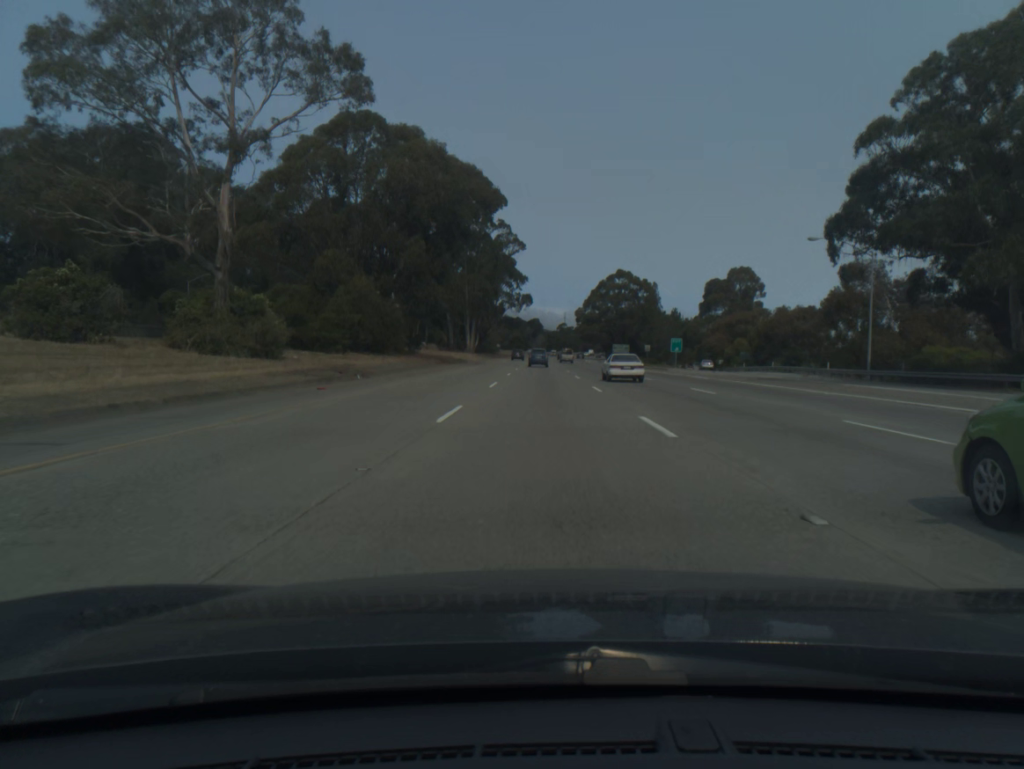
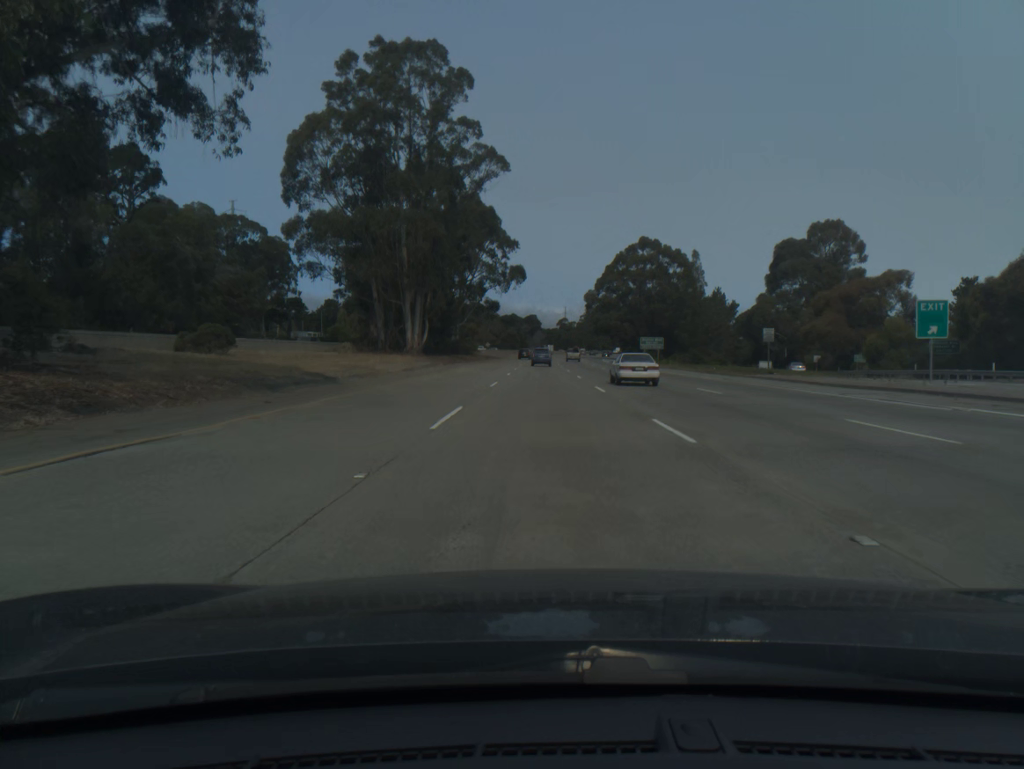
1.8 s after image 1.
(-0.1, +59.1) m; 0°
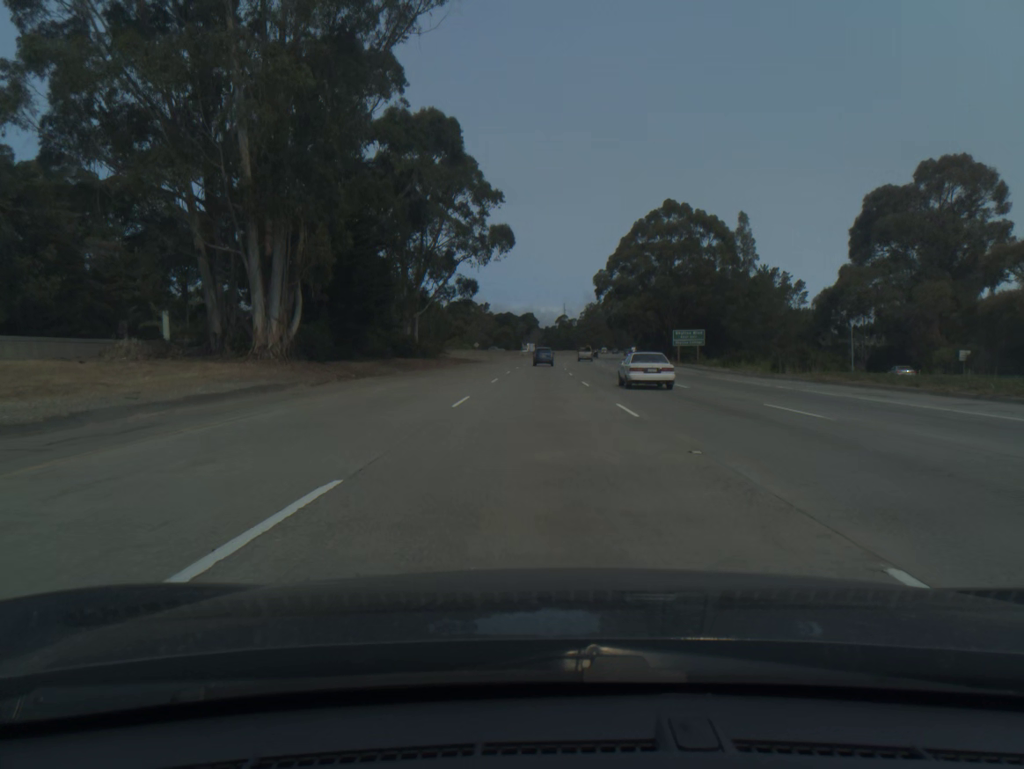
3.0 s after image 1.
(+0.1, +39.3) m; 0°
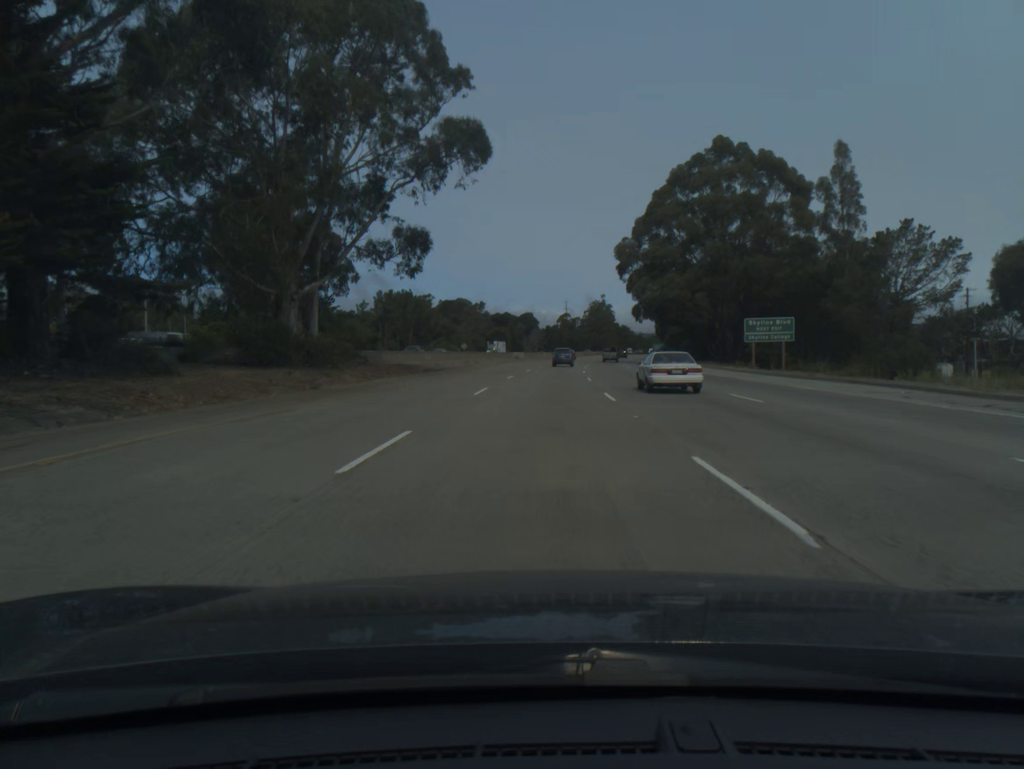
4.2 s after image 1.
(0.0, +39.2) m; 0°
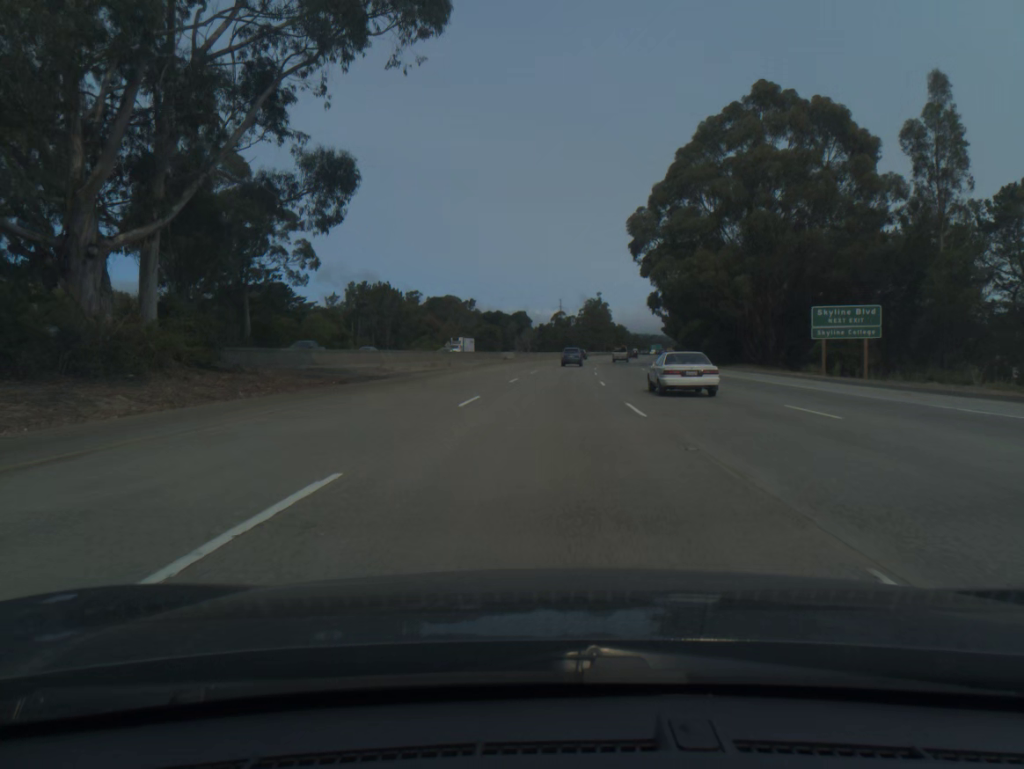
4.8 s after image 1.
(+0.1, +19.5) m; 0°
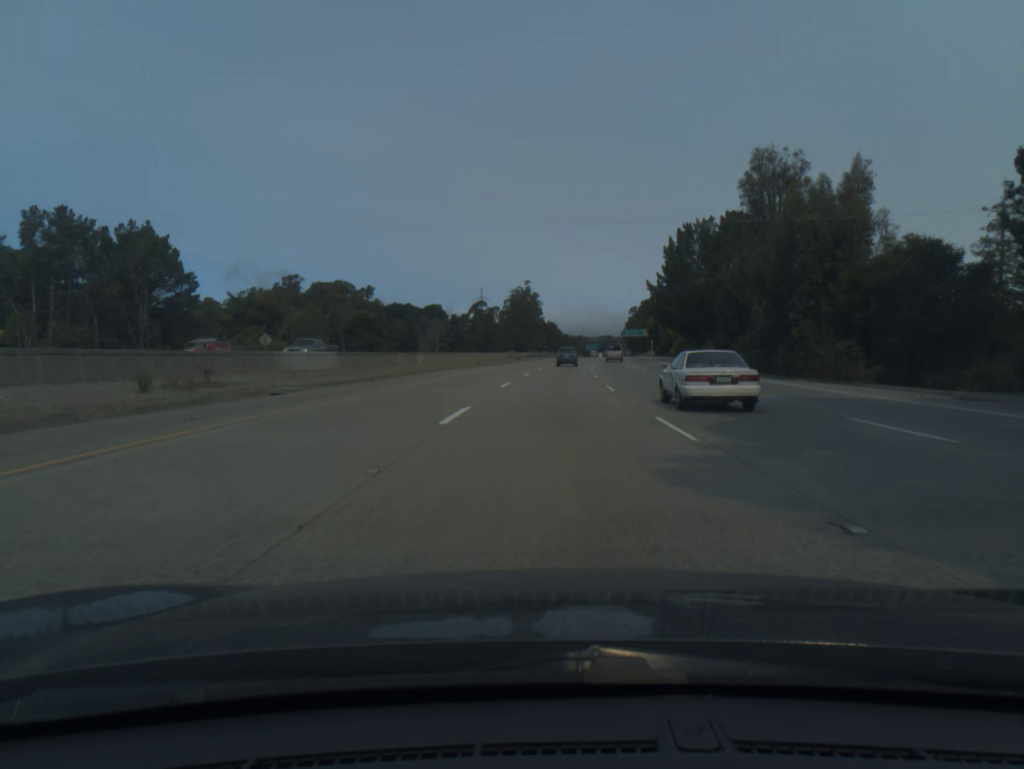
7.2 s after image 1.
(+3.2, +77.6) m; +5°
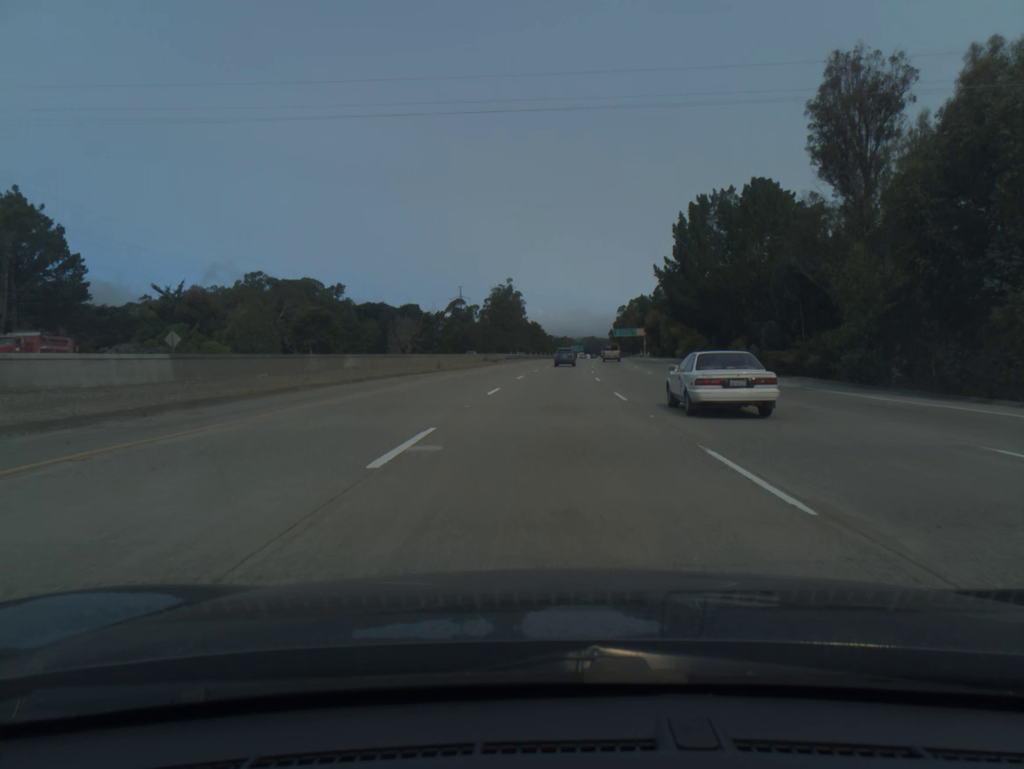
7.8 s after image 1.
(+0.2, +19.4) m; +1°
